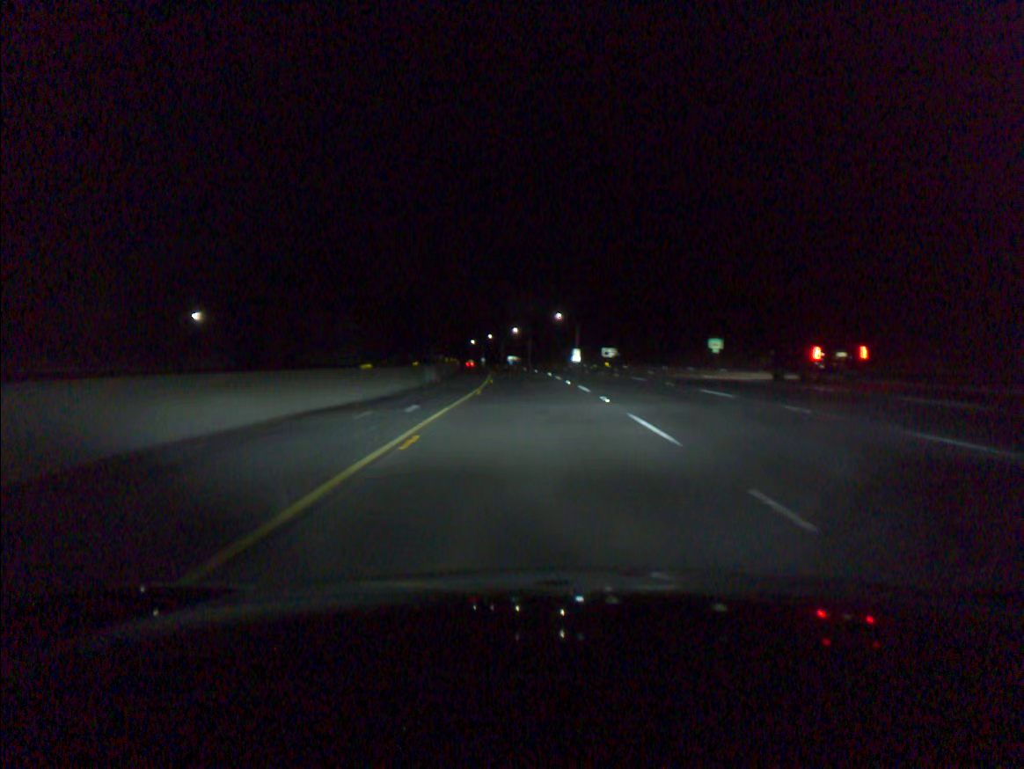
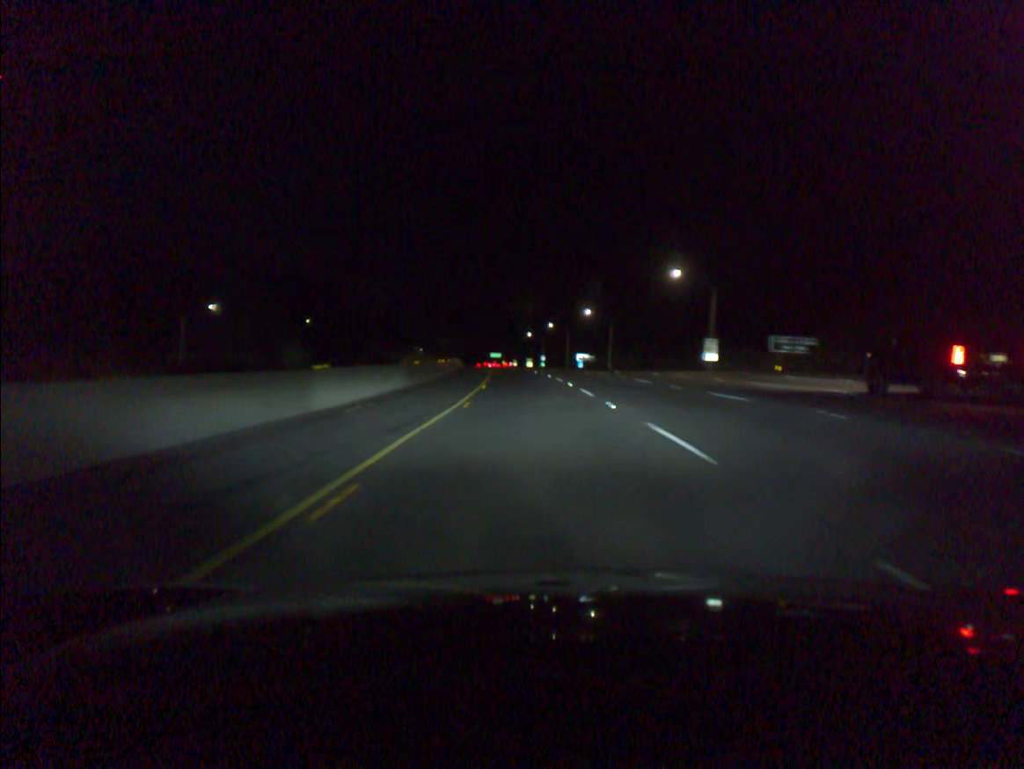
(-3.1, +74.5) m; -5°
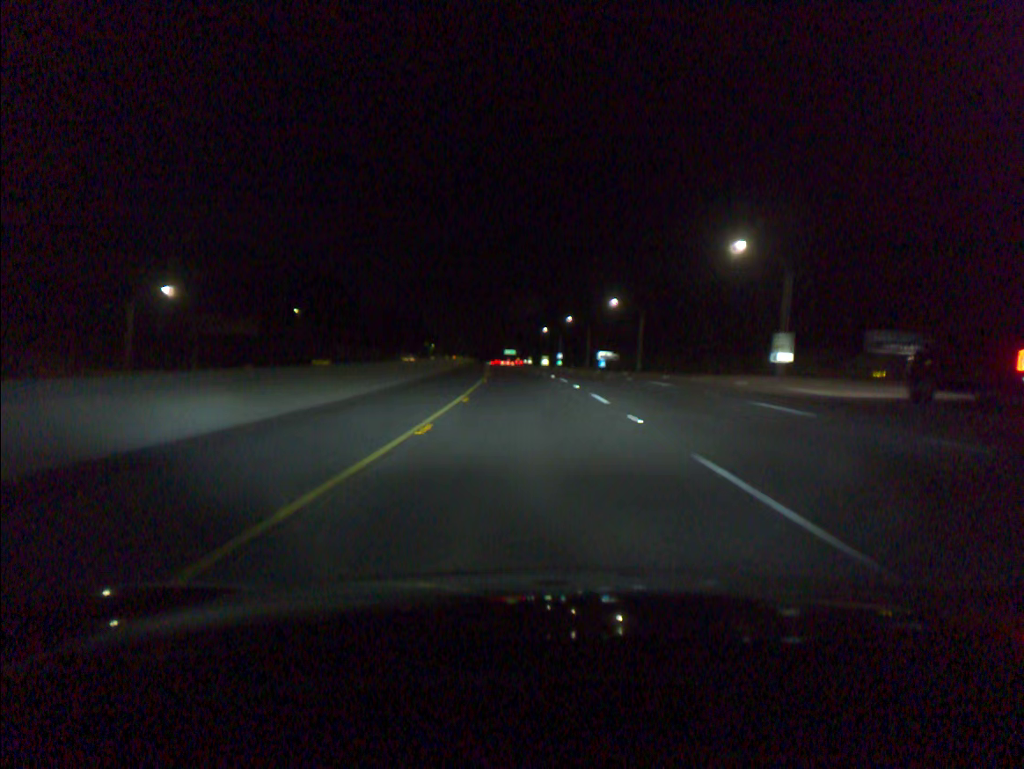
(-0.2, +18.7) m; -1°
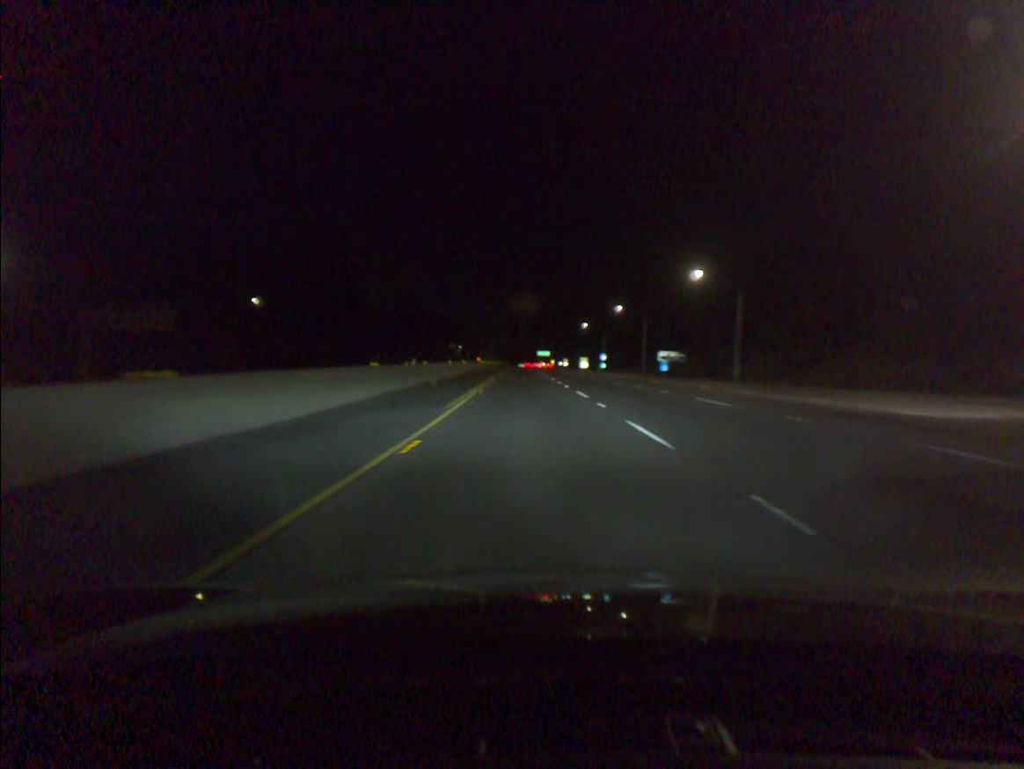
(-0.9, +37.3) m; -3°
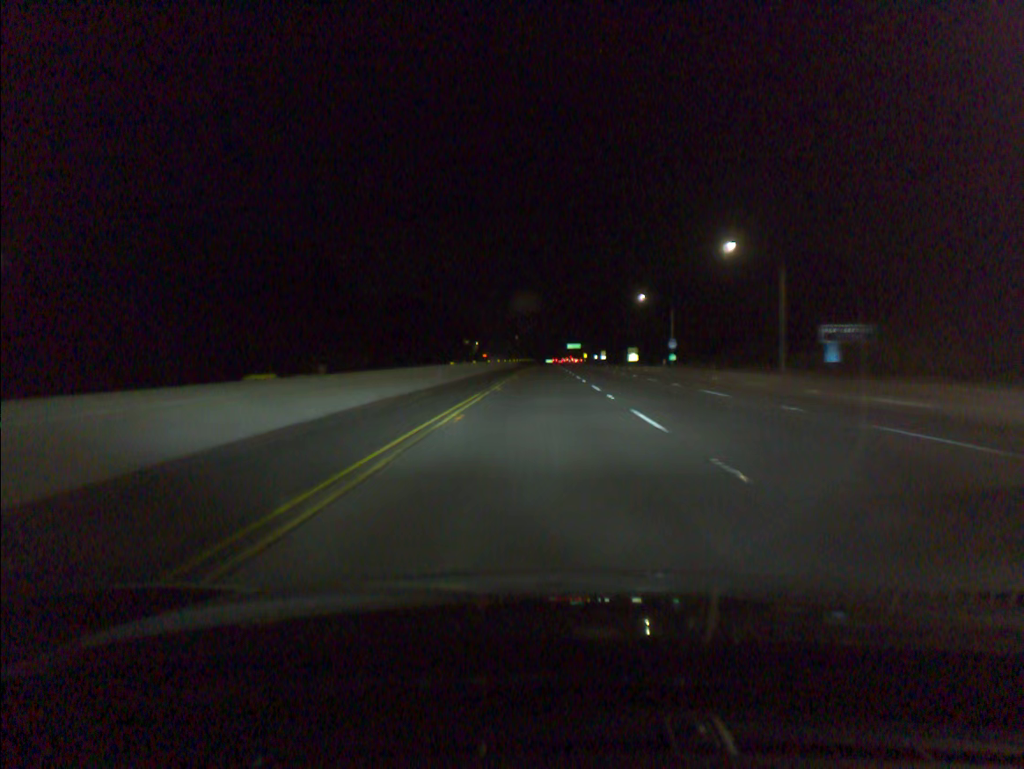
(-1.2, +56.1) m; -2°
